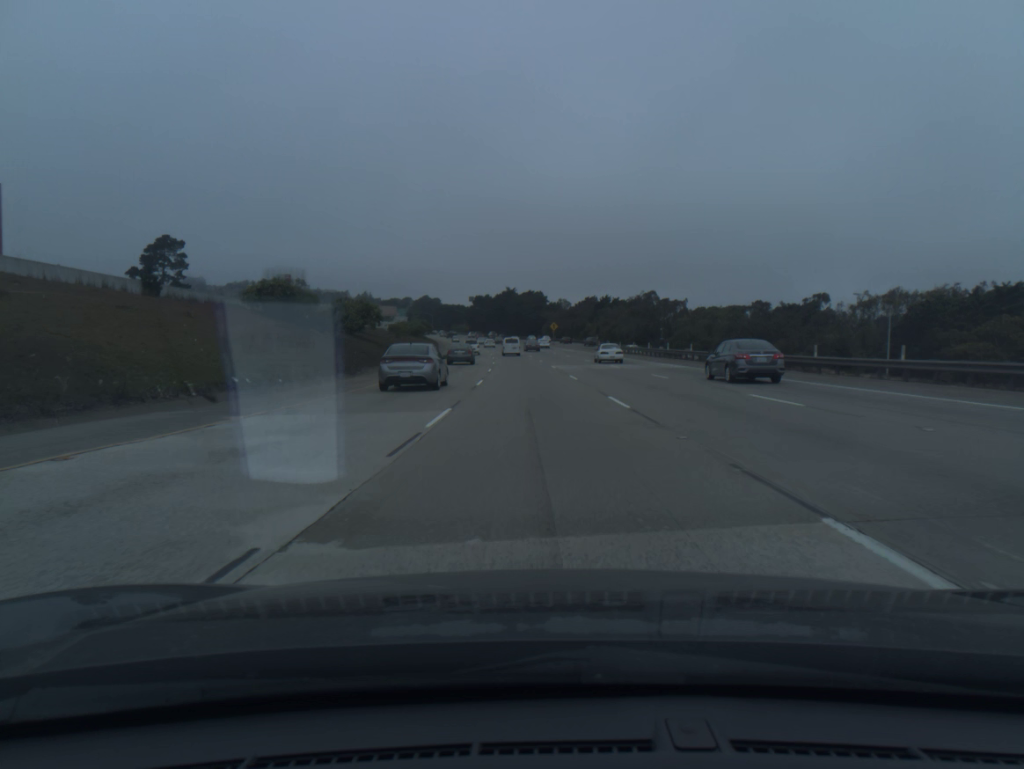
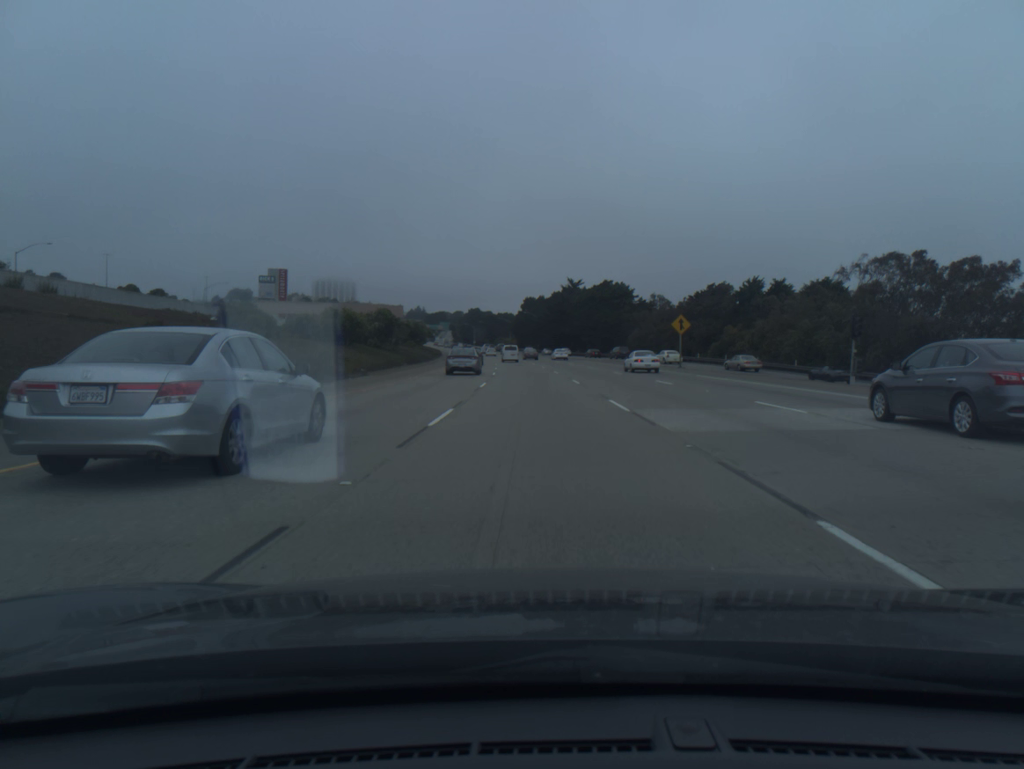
(-3.2, +87.0) m; -4°
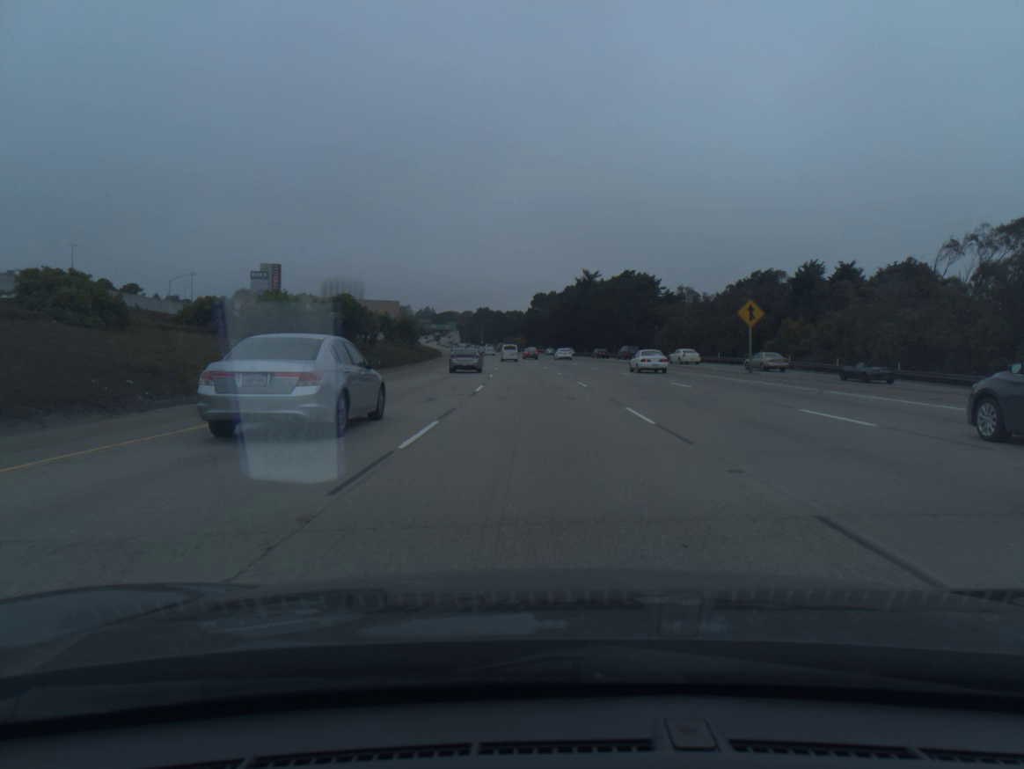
(-0.1, +17.7) m; -1°
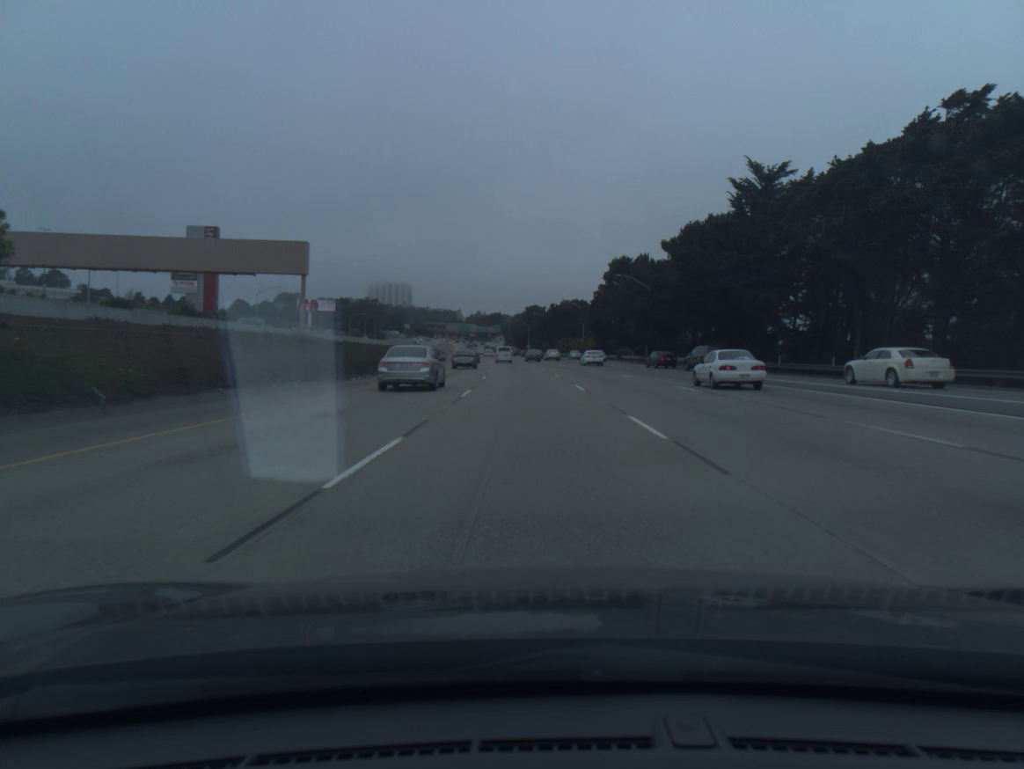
(-3.2, +90.0) m; -4°
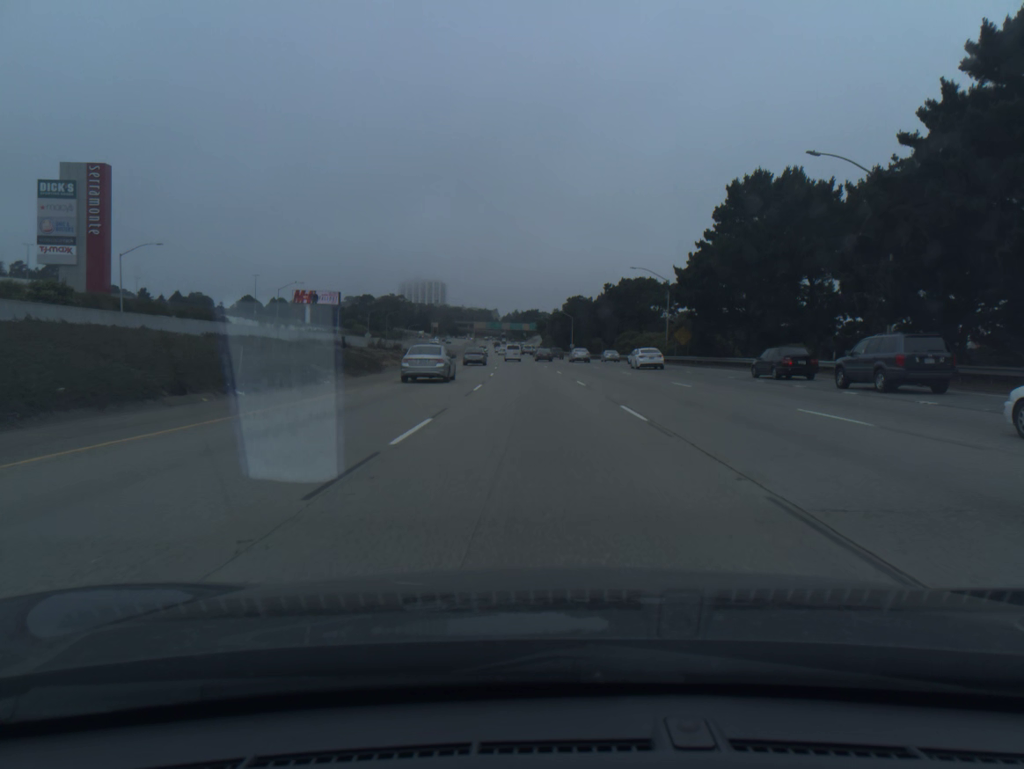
(-1.4, +55.5) m; -3°
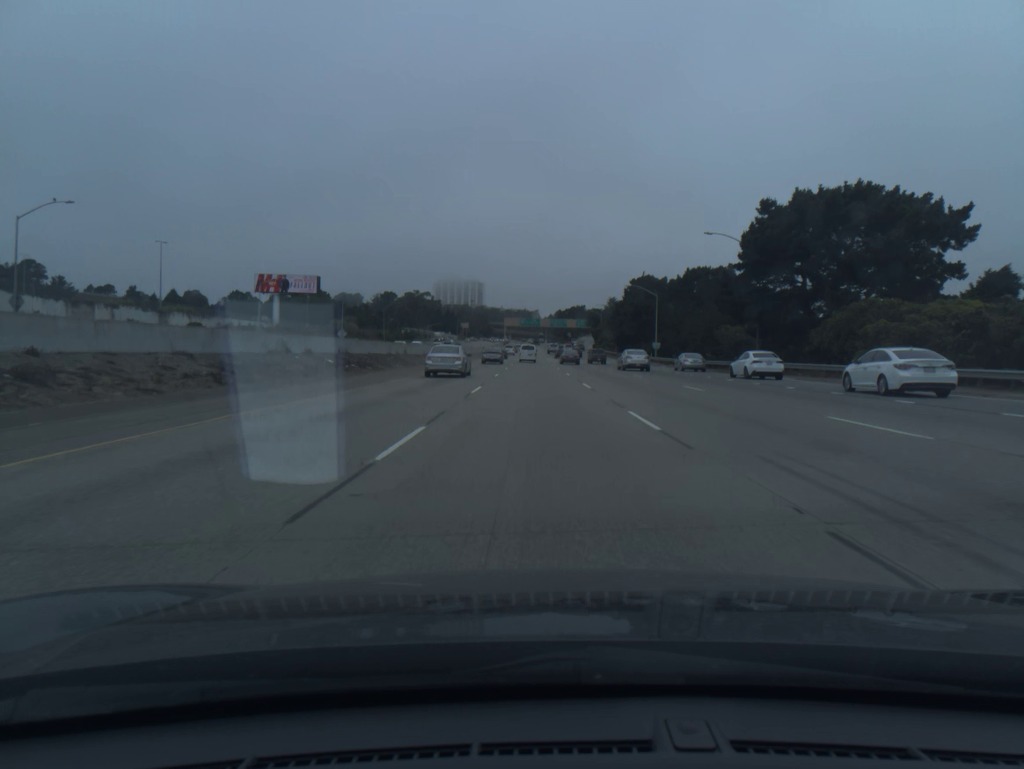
(-2.1, +74.5) m; -3°
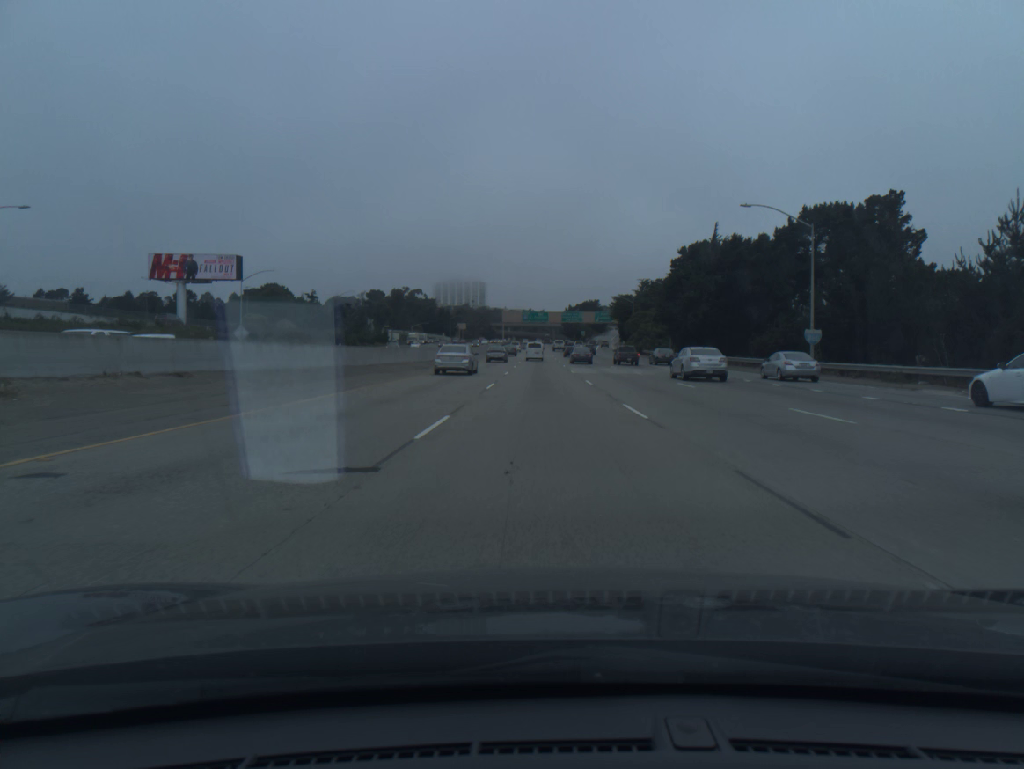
(-0.5, +55.8) m; -1°
